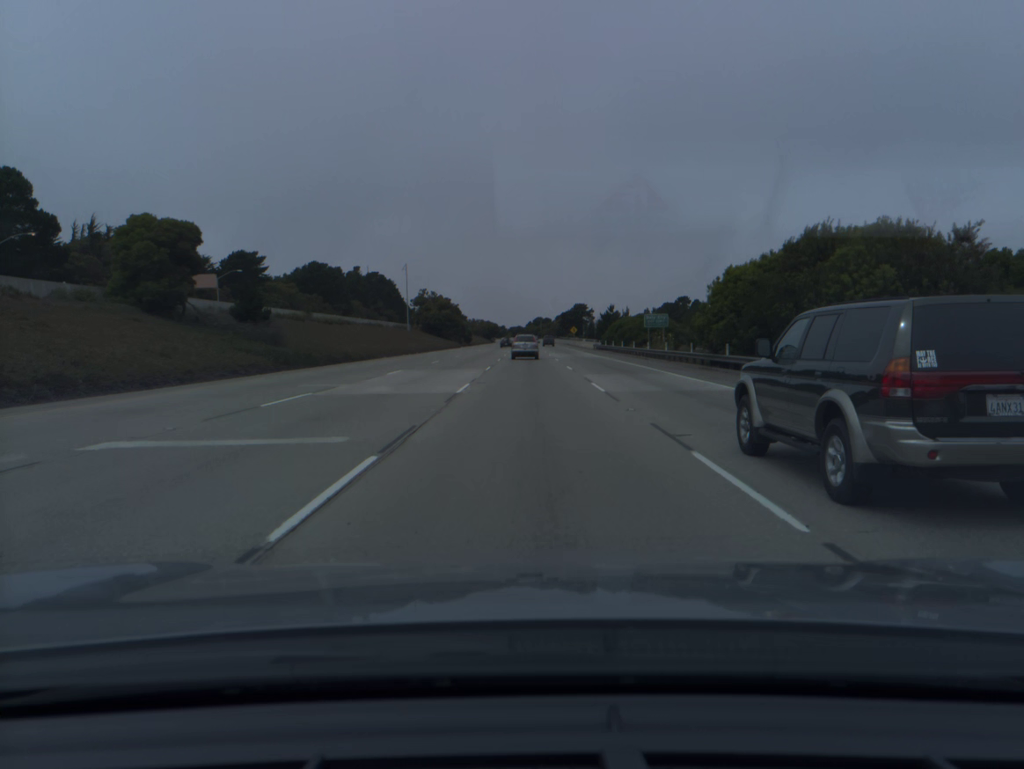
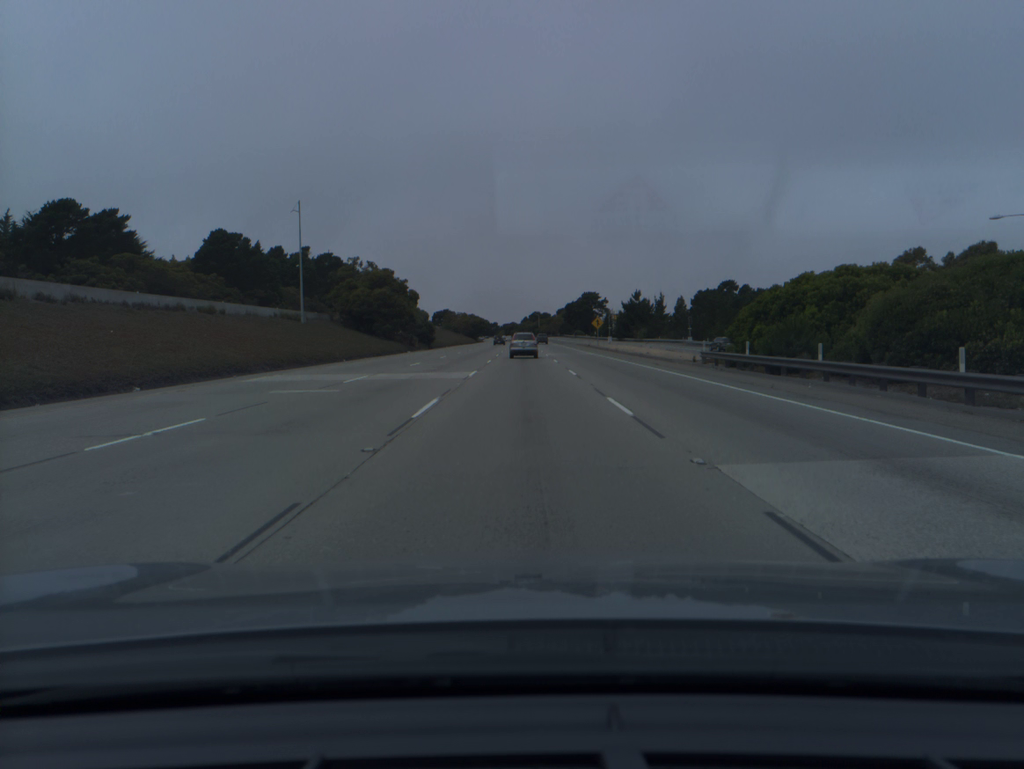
(+0.3, +64.8) m; 0°
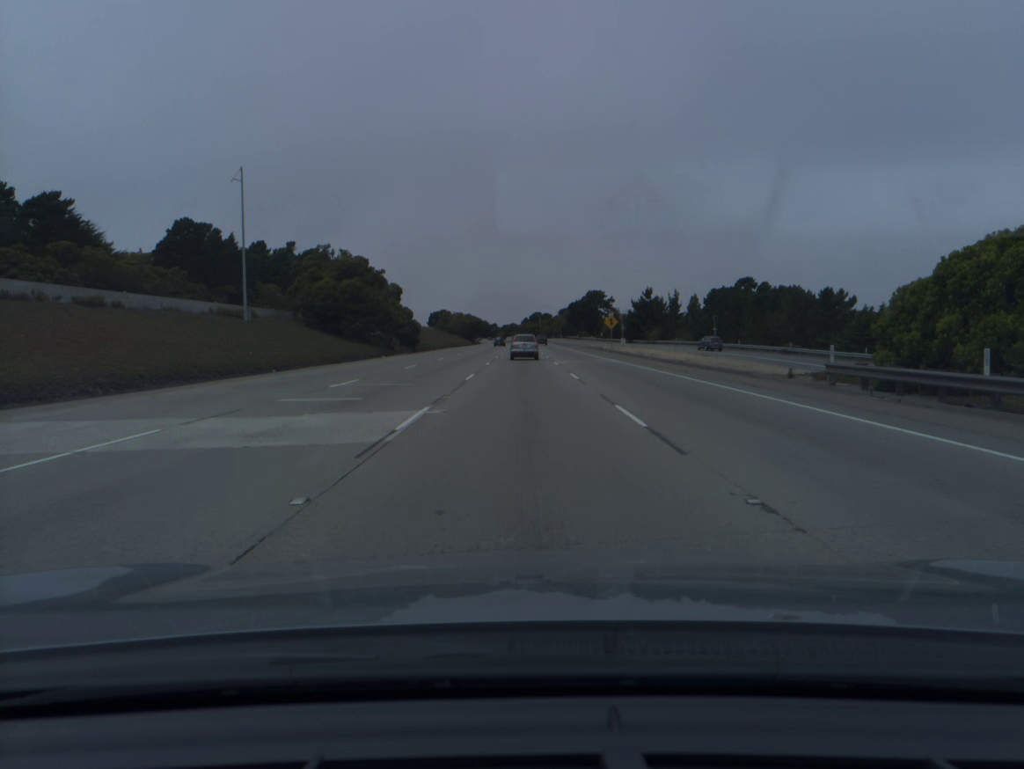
(0.0, +16.1) m; 0°
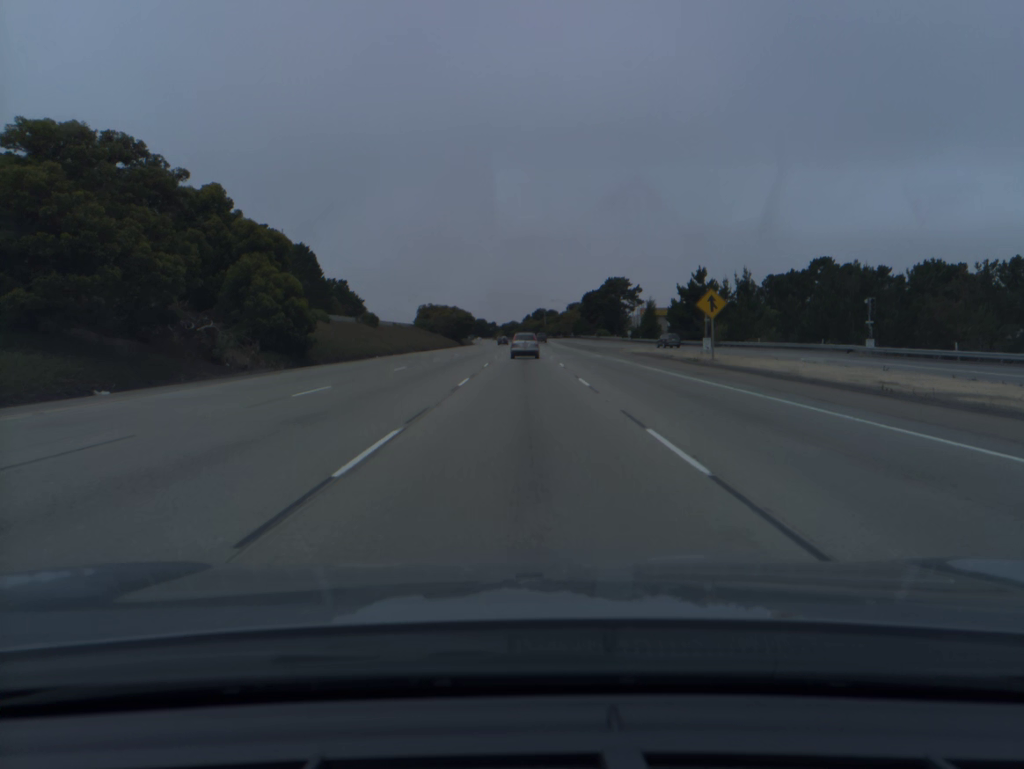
(-0.1, +48.1) m; 0°
